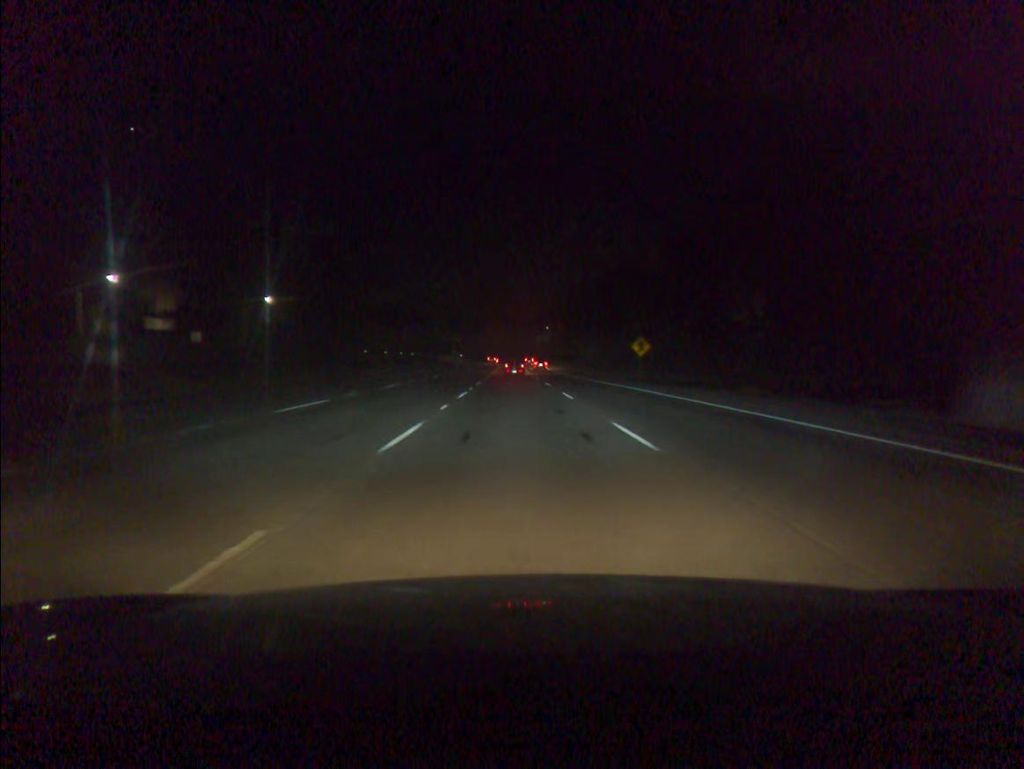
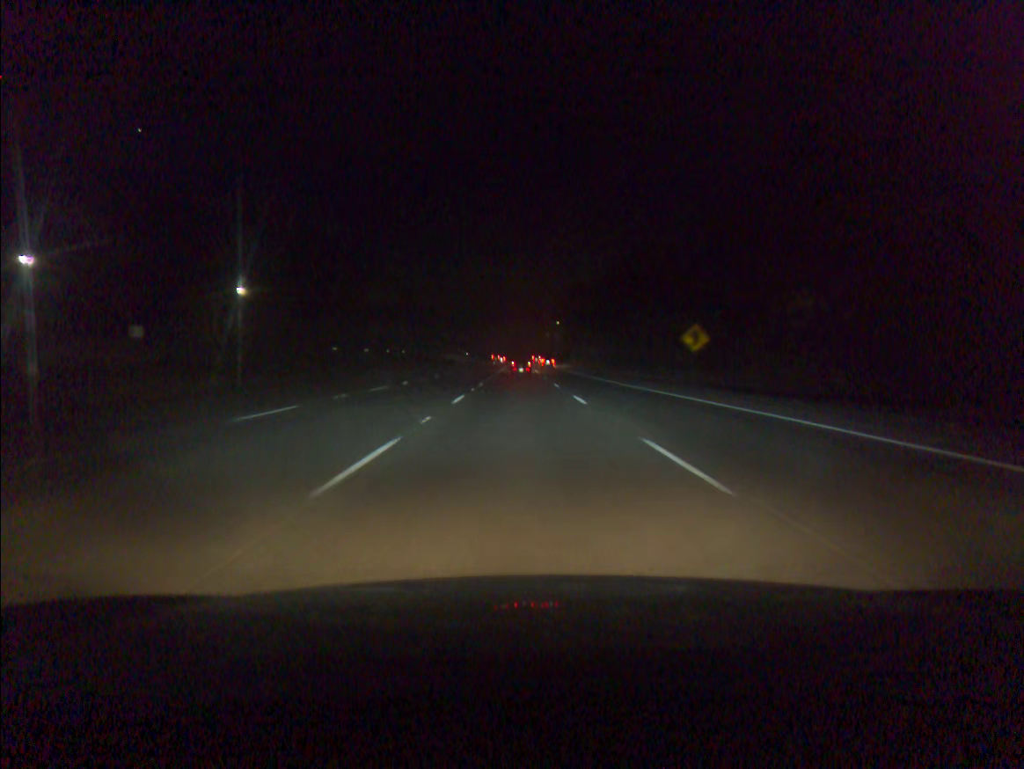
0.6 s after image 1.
(-0.1, +18.0) m; -1°
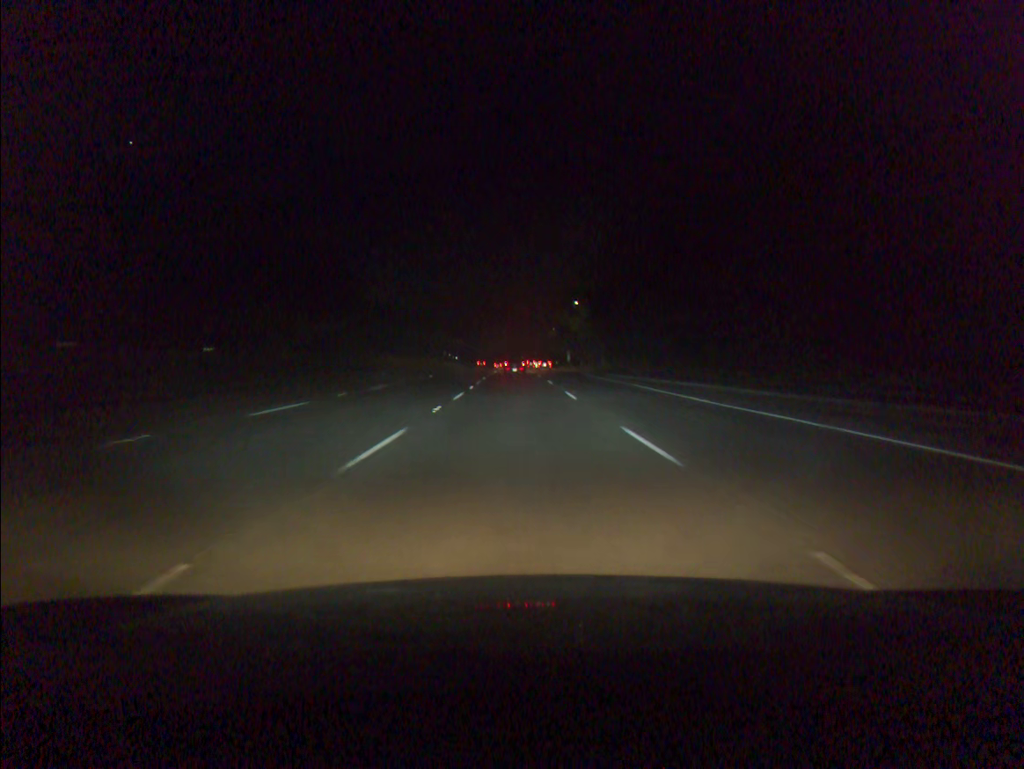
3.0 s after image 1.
(-0.1, +71.8) m; 0°
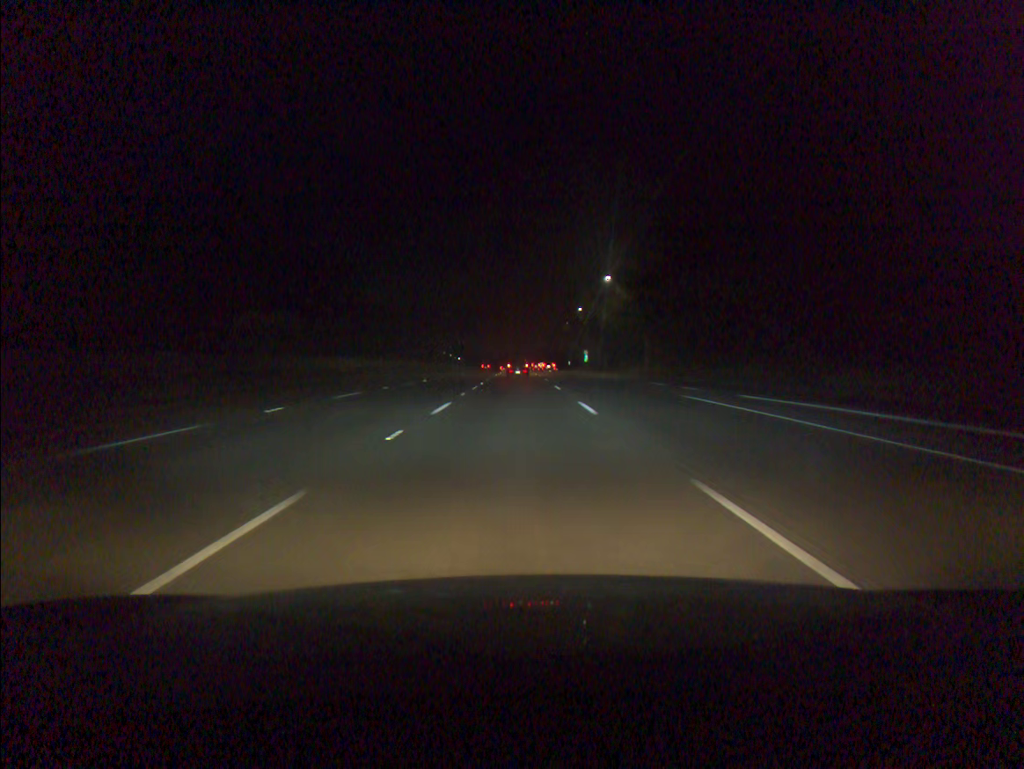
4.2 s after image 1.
(-0.1, +35.3) m; 0°
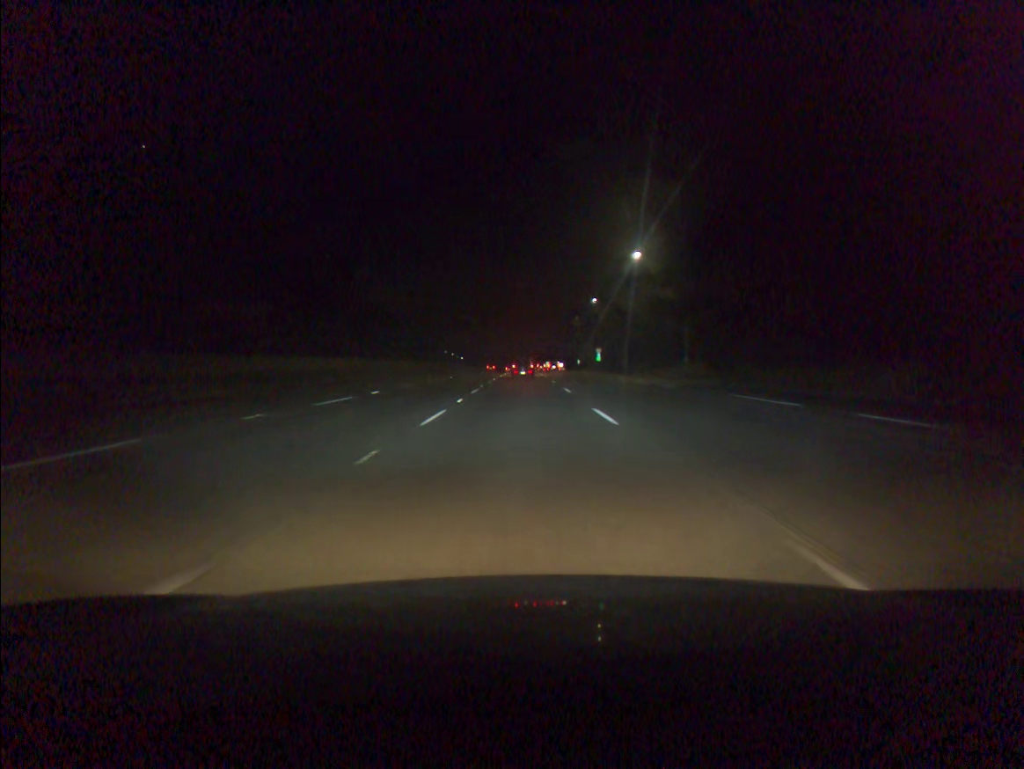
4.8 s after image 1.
(0.0, +17.5) m; 0°
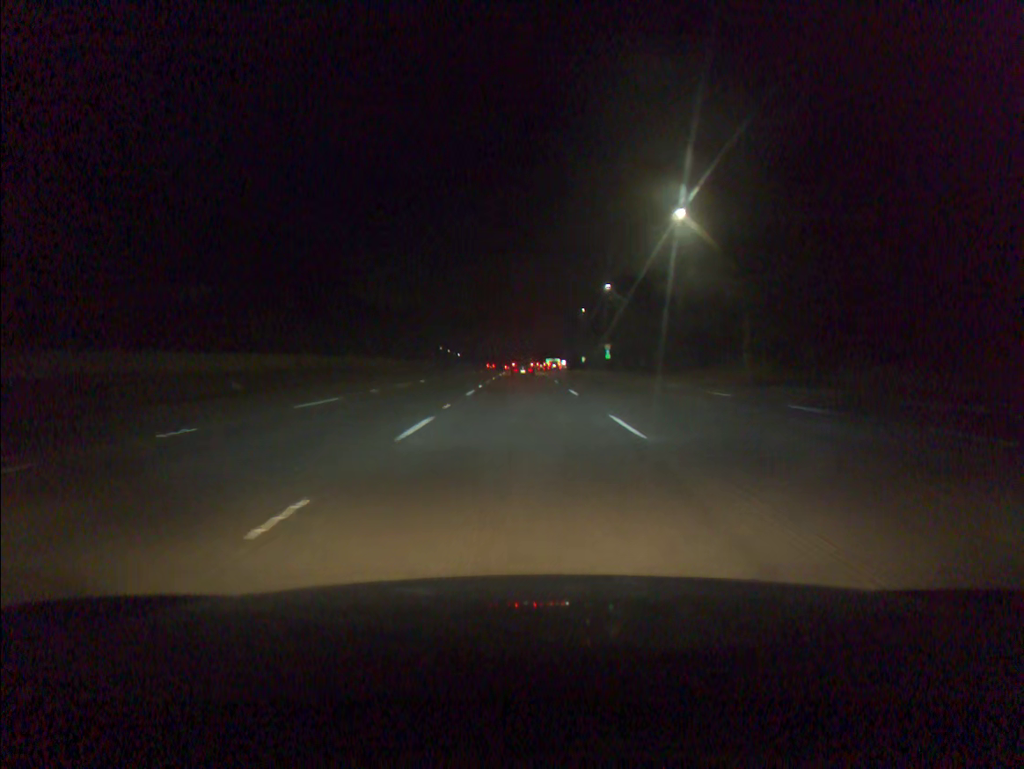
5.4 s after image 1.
(0.0, +17.4) m; 0°
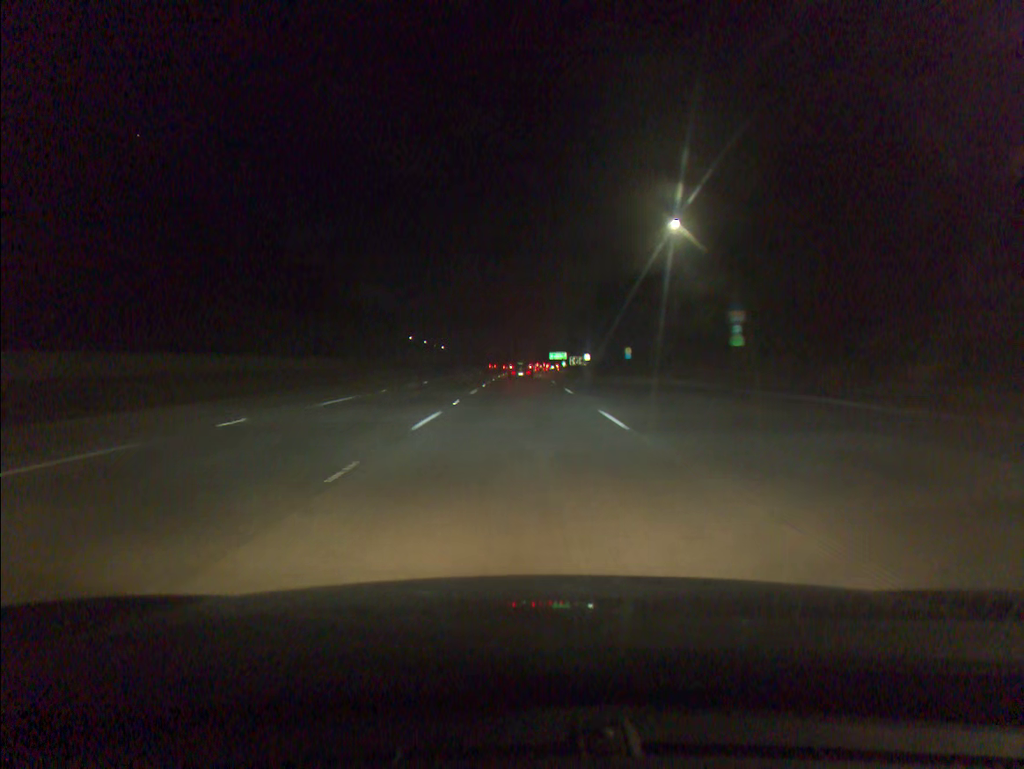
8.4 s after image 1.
(+0.4, +85.7) m; 0°
